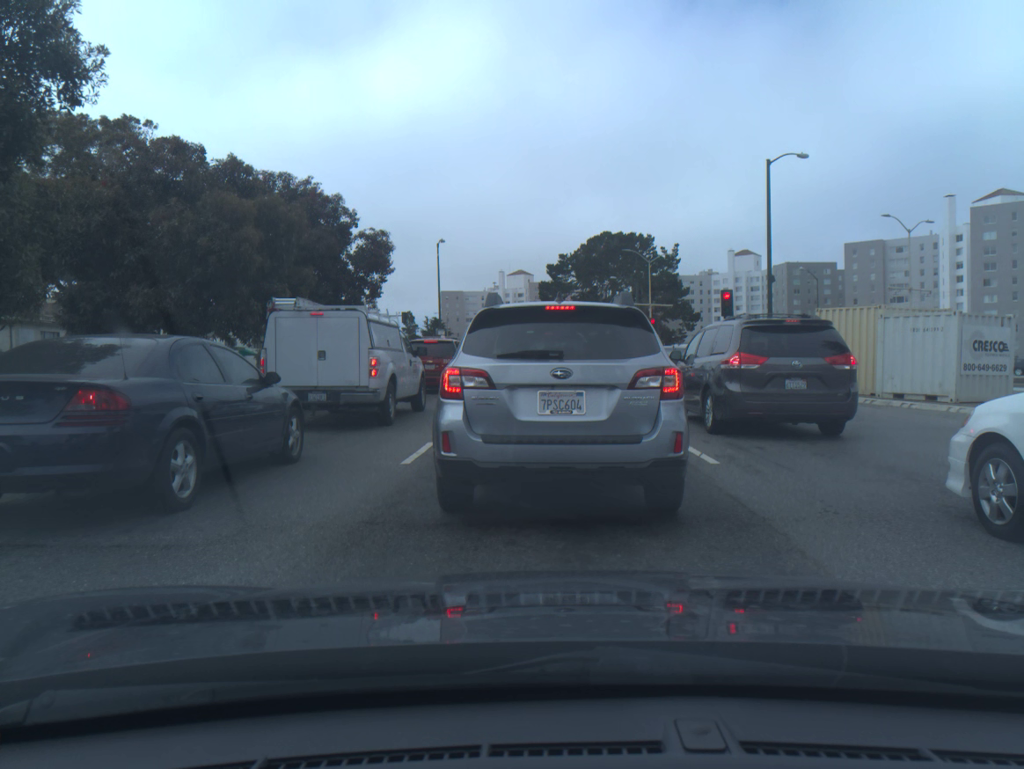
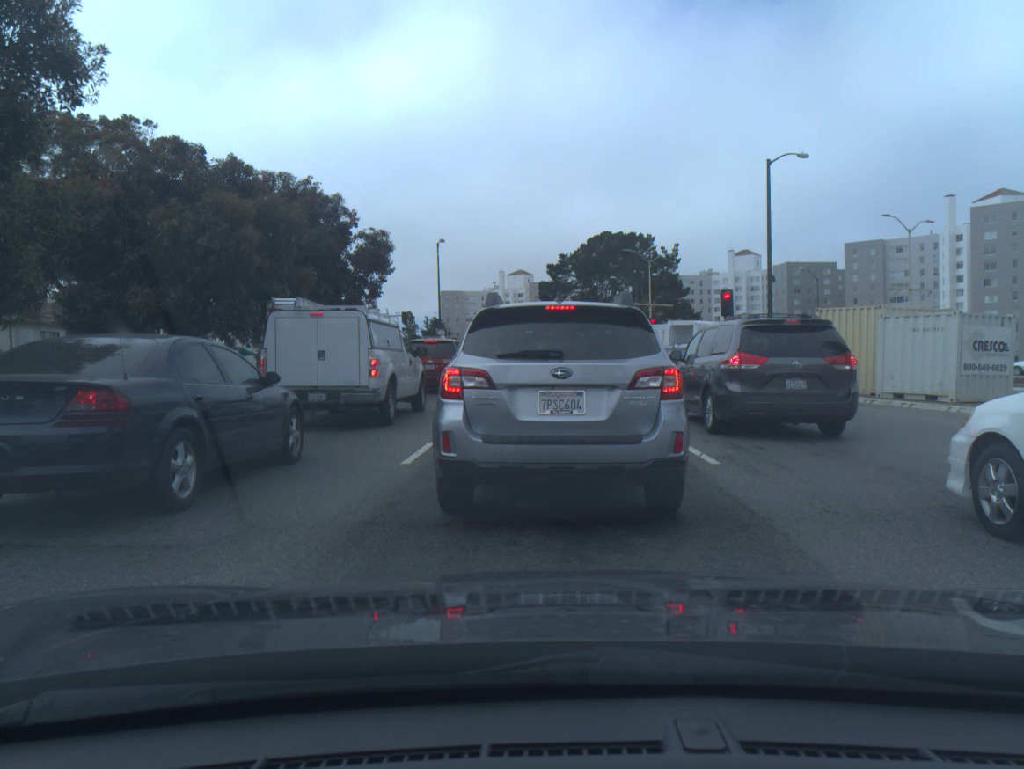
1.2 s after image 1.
(0.0, 0.0) m; 0°
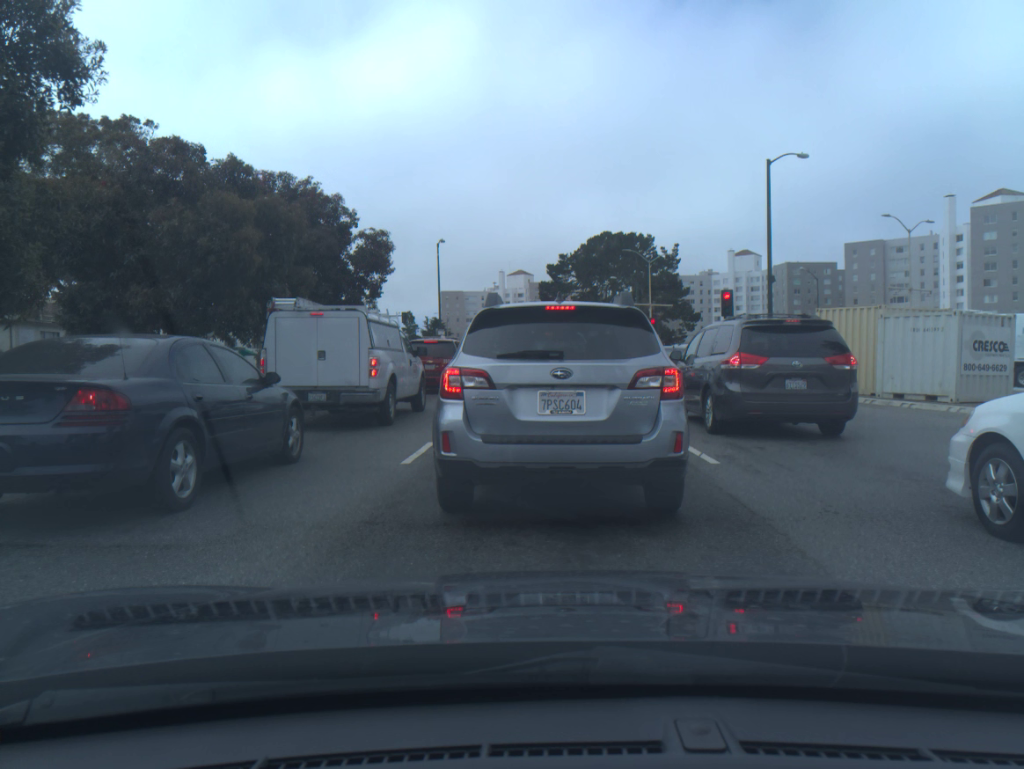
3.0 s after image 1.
(0.0, 0.0) m; 0°
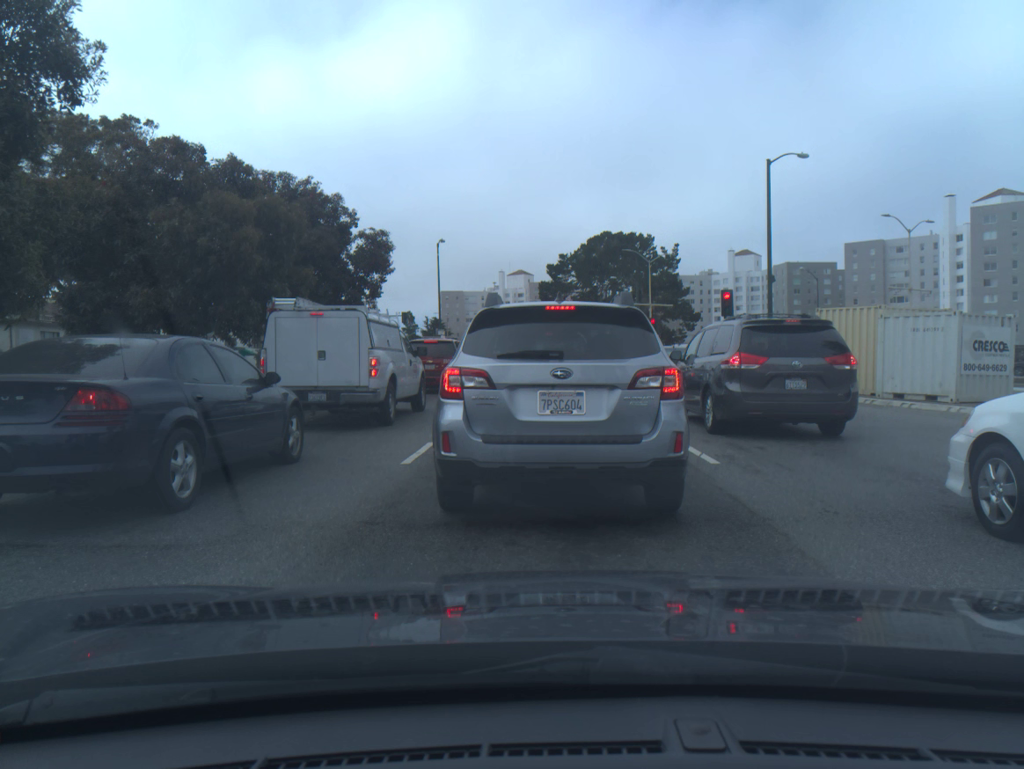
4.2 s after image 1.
(0.0, 0.0) m; 0°
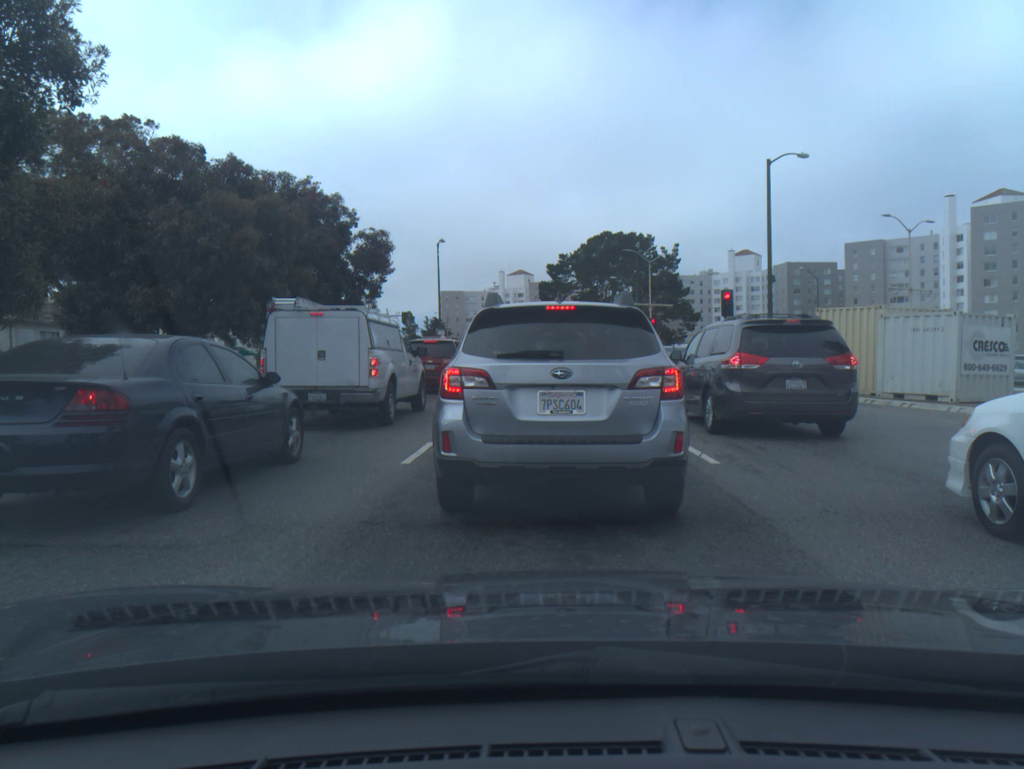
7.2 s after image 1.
(0.0, 0.0) m; 0°
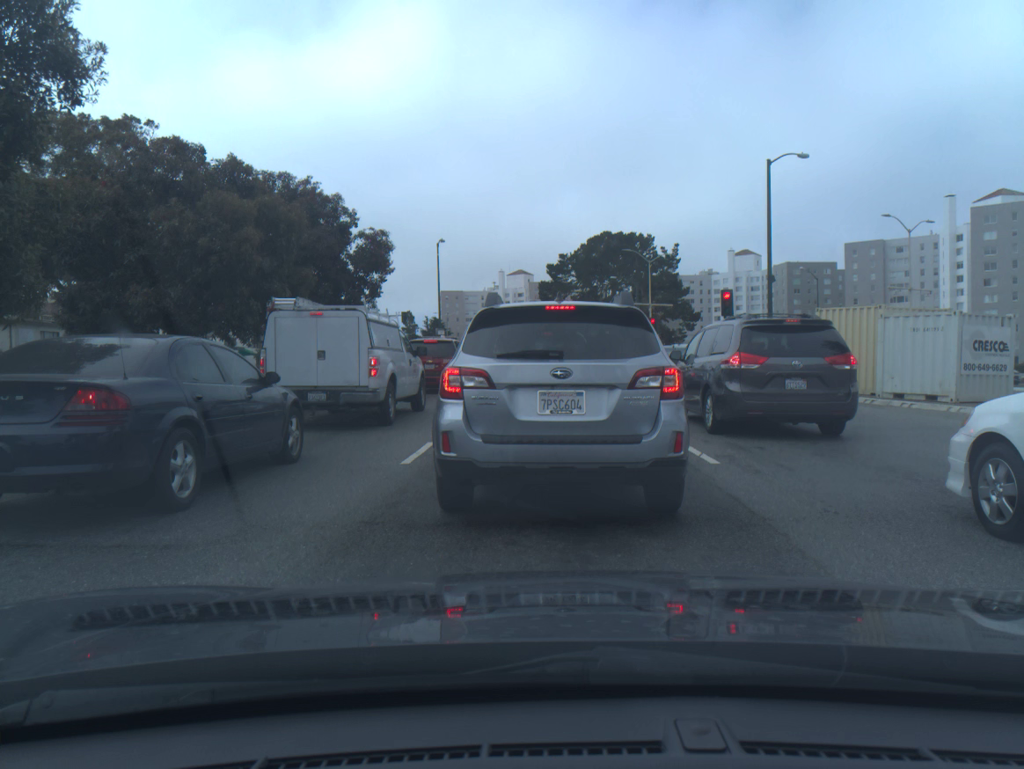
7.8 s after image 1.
(0.0, 0.0) m; 0°
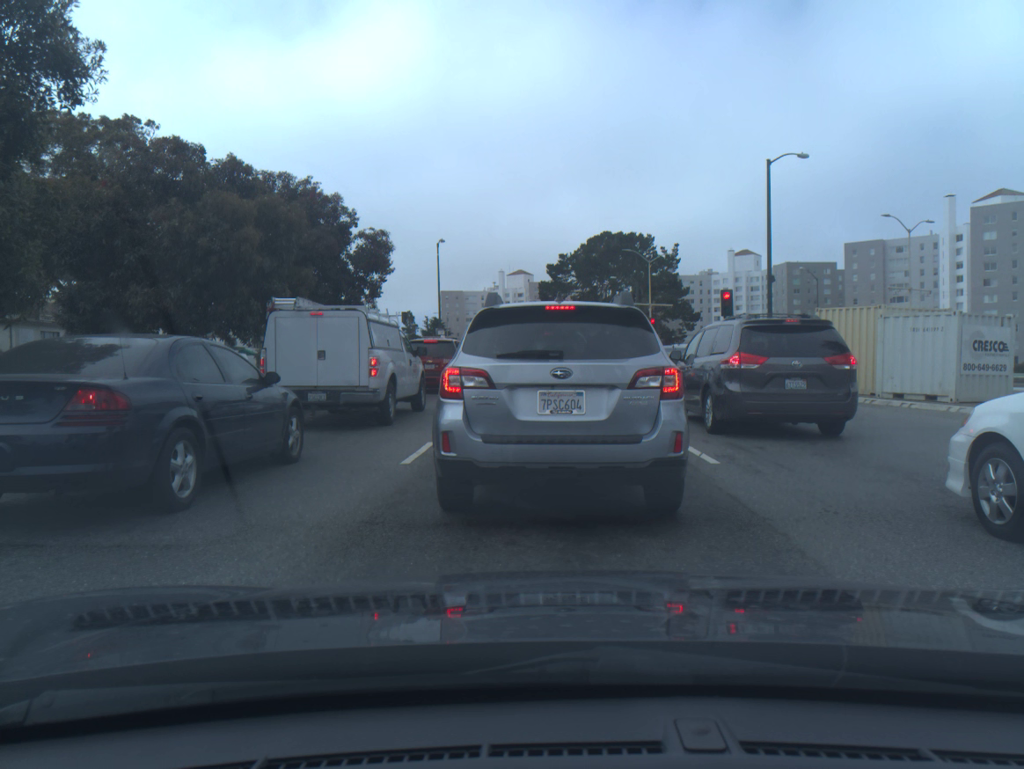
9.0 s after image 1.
(0.0, 0.0) m; 0°
